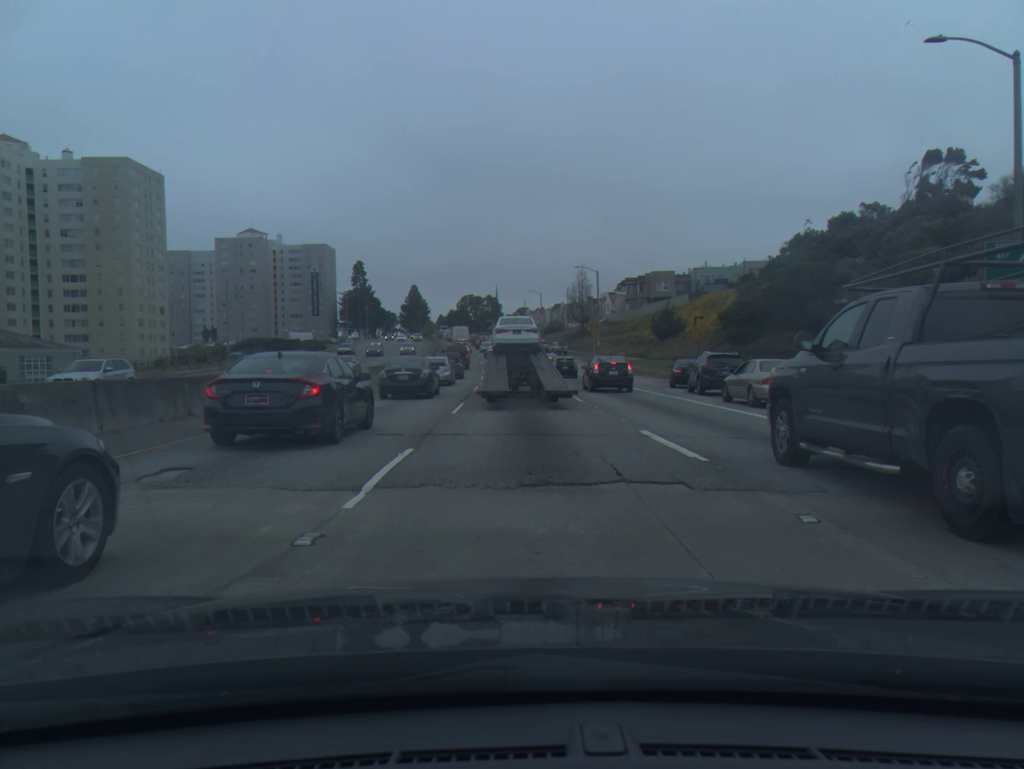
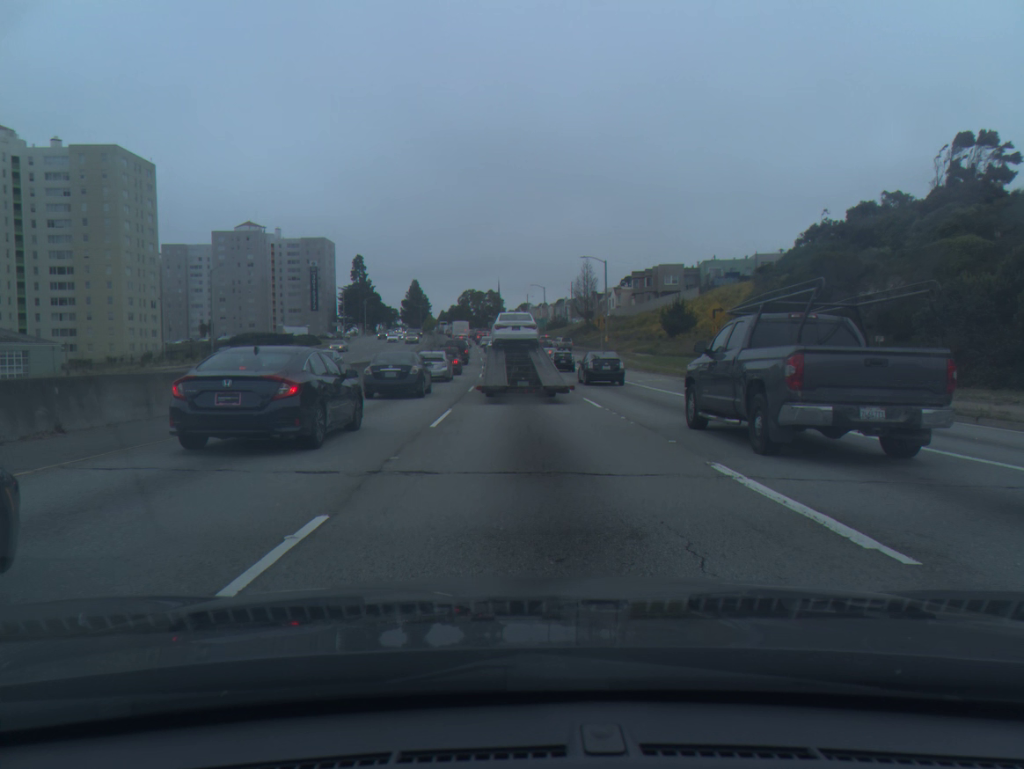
(-0.1, +4.9) m; -1°
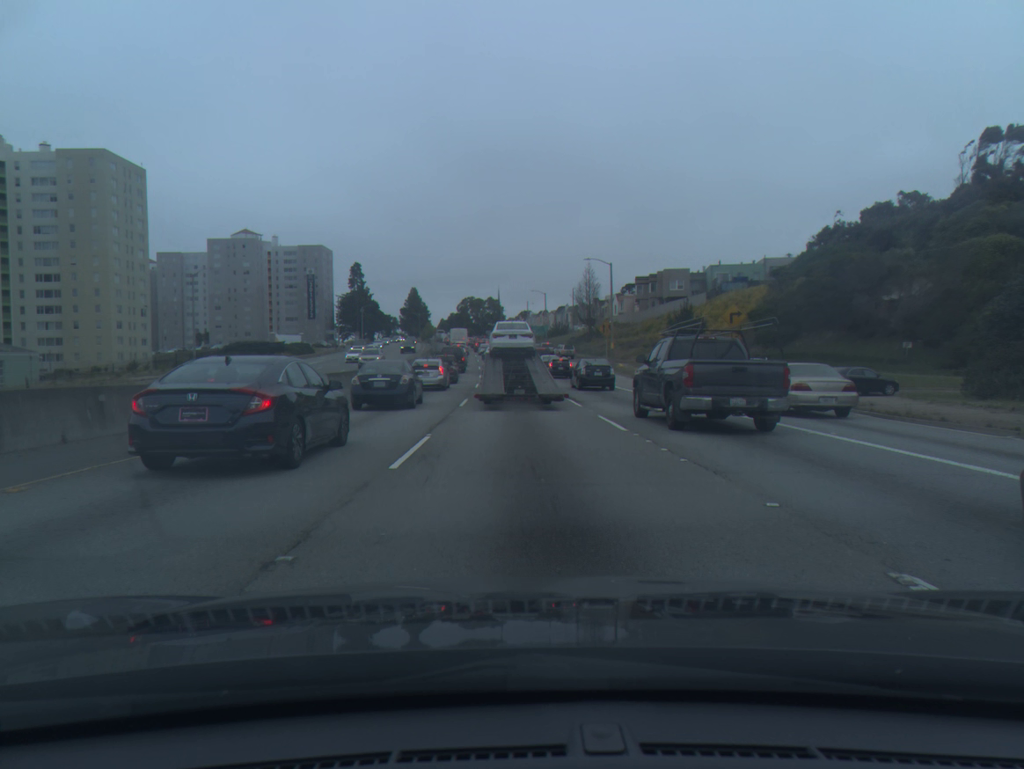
(0.0, +4.5) m; 0°
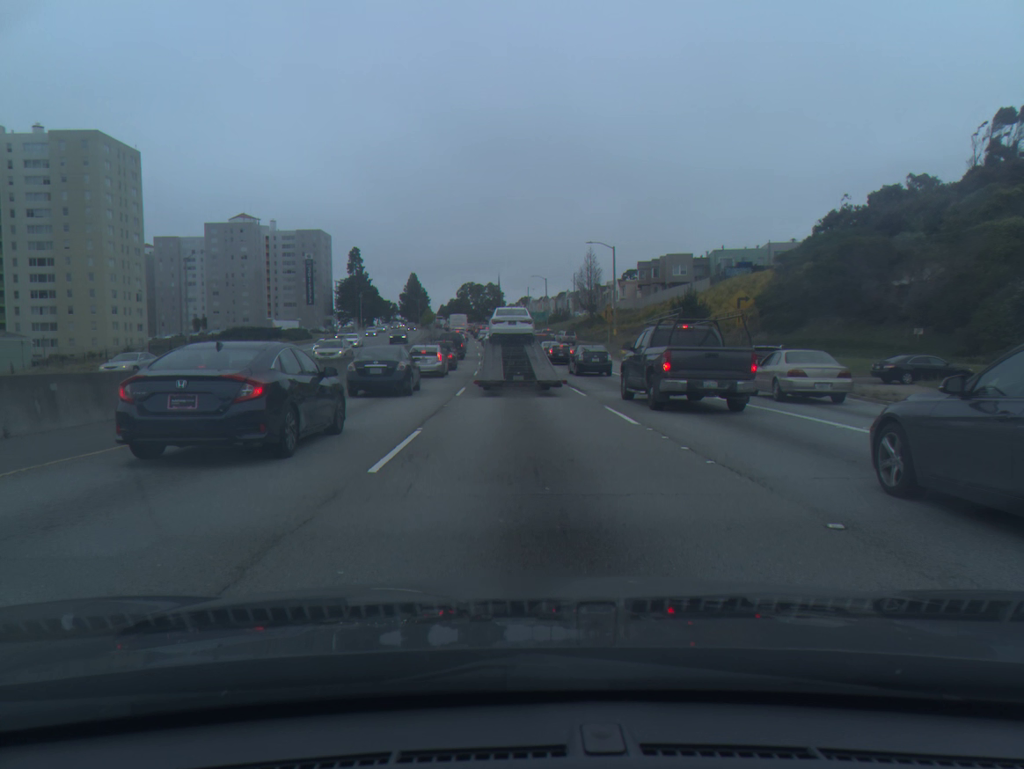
(0.0, +1.4) m; 0°
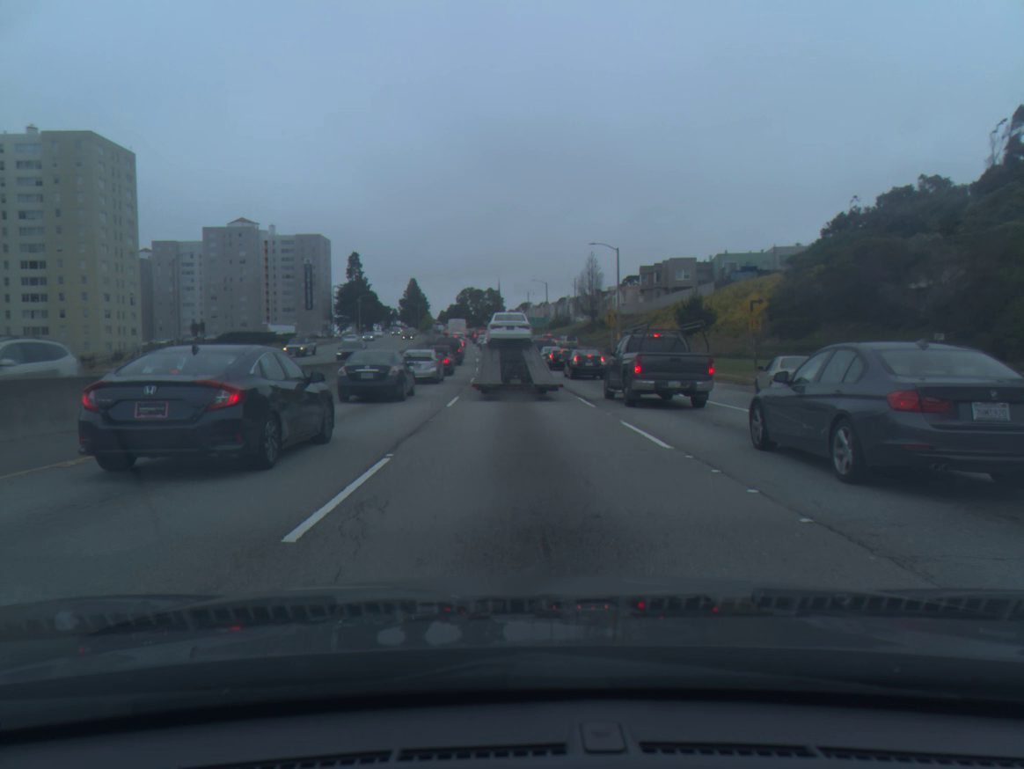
(0.0, +2.9) m; 0°
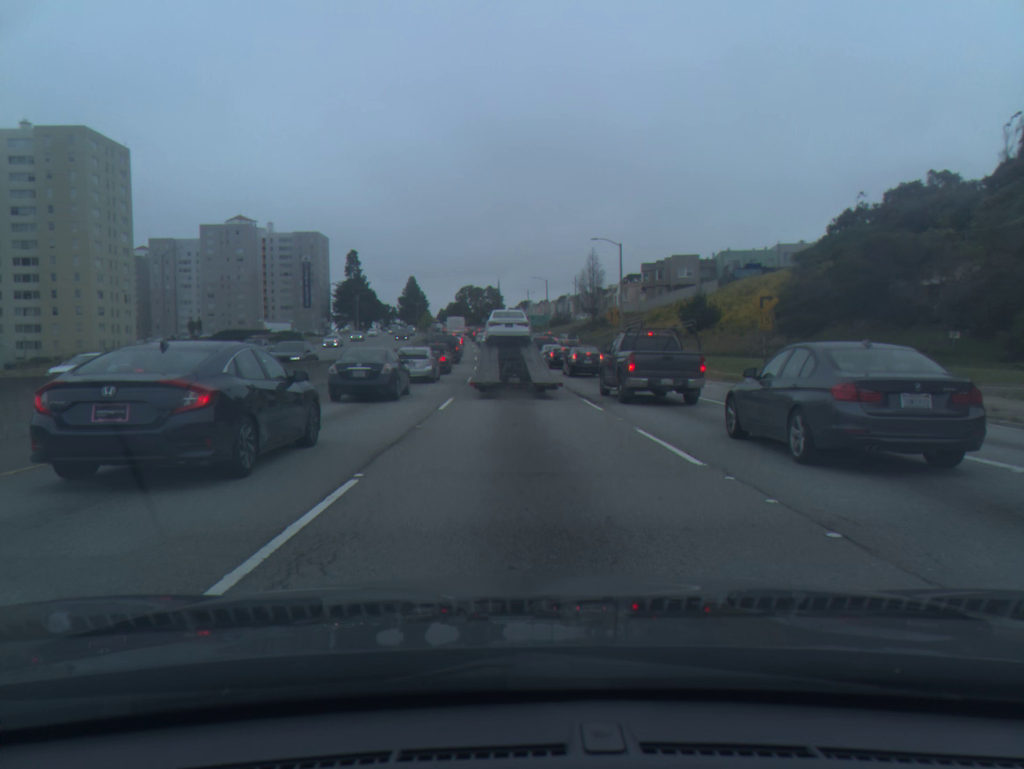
(0.0, +1.8) m; 0°
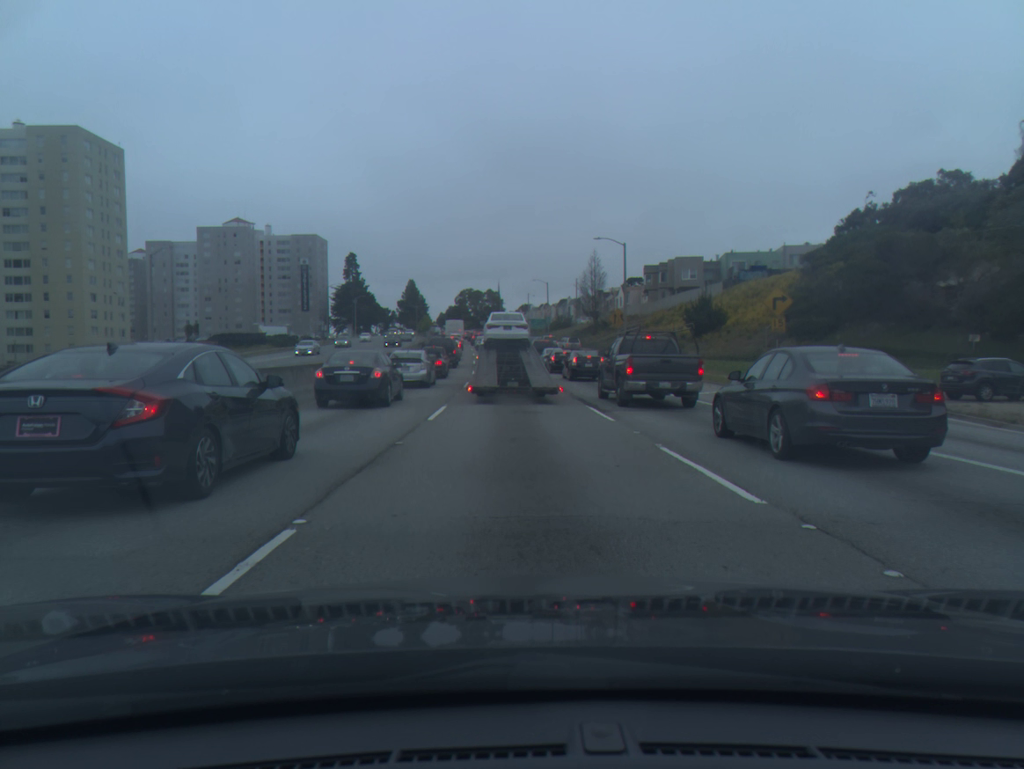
(0.0, +2.1) m; 0°
